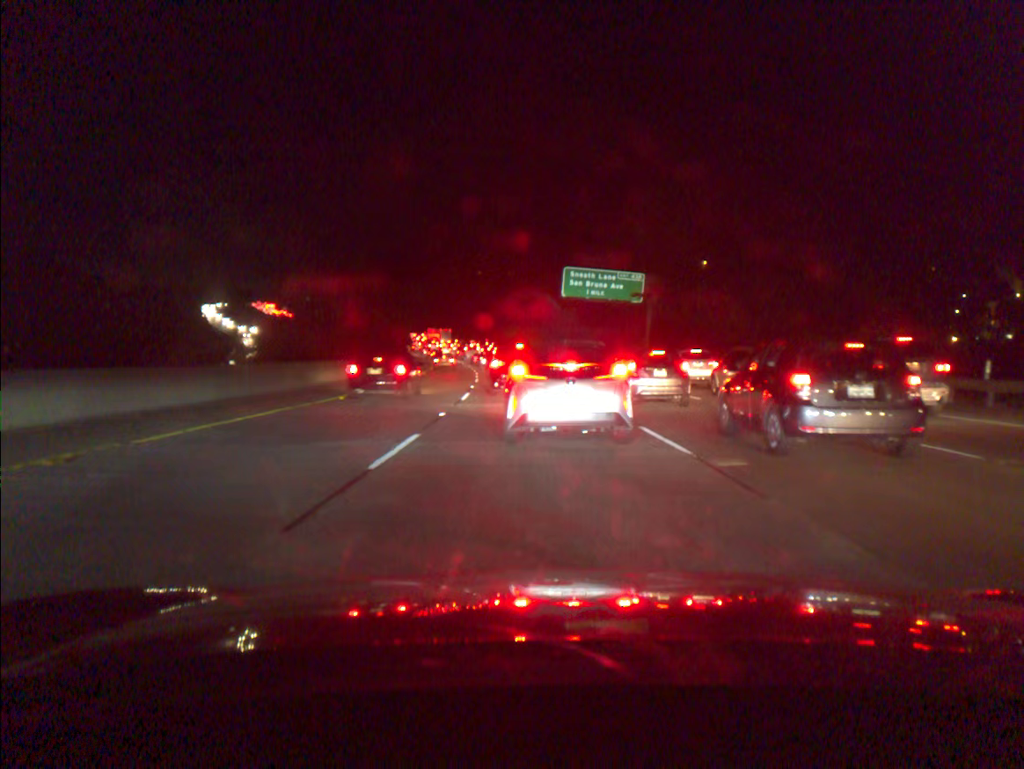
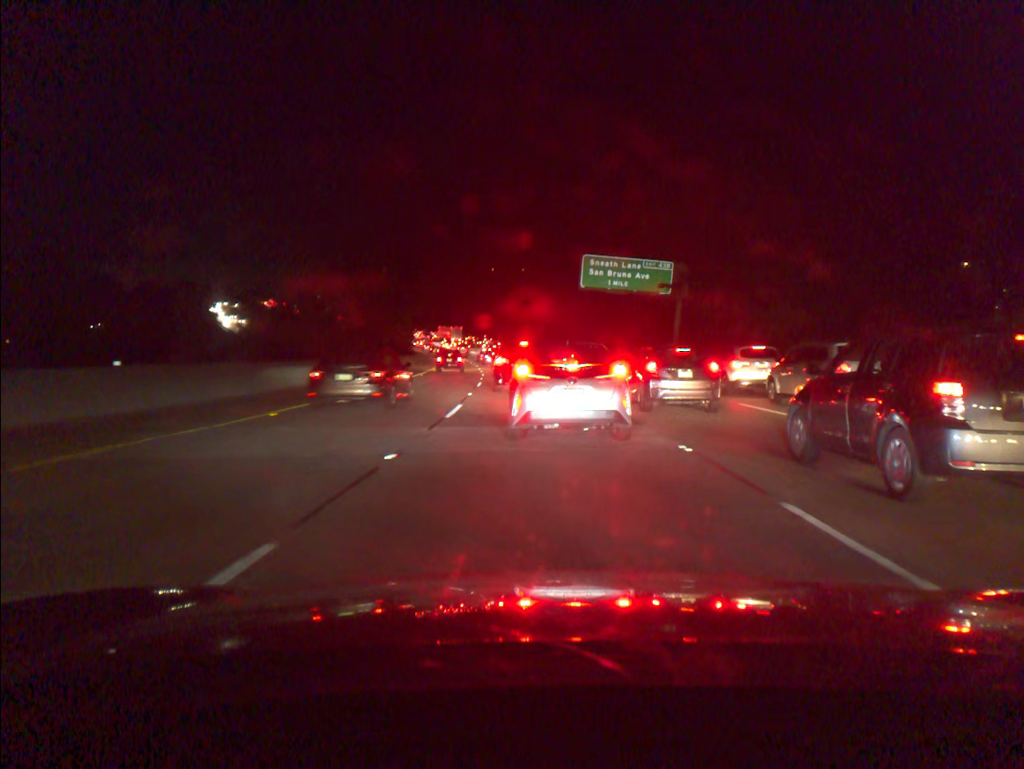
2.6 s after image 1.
(-0.1, +7.2) m; -1°
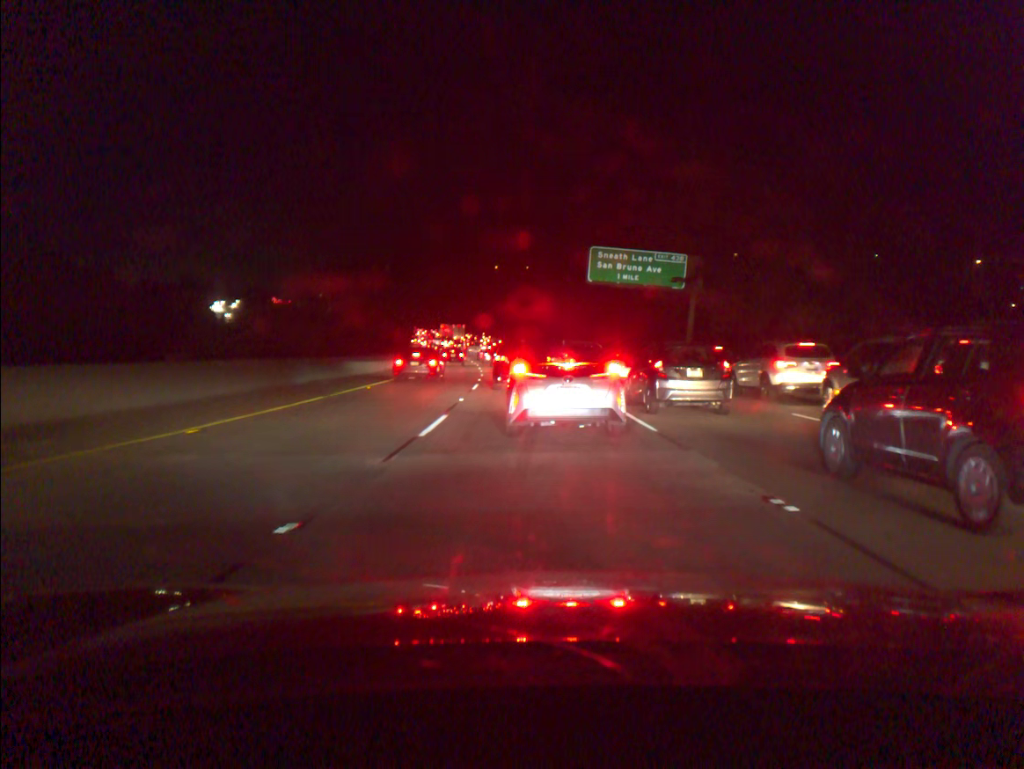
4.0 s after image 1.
(0.0, +4.0) m; 0°
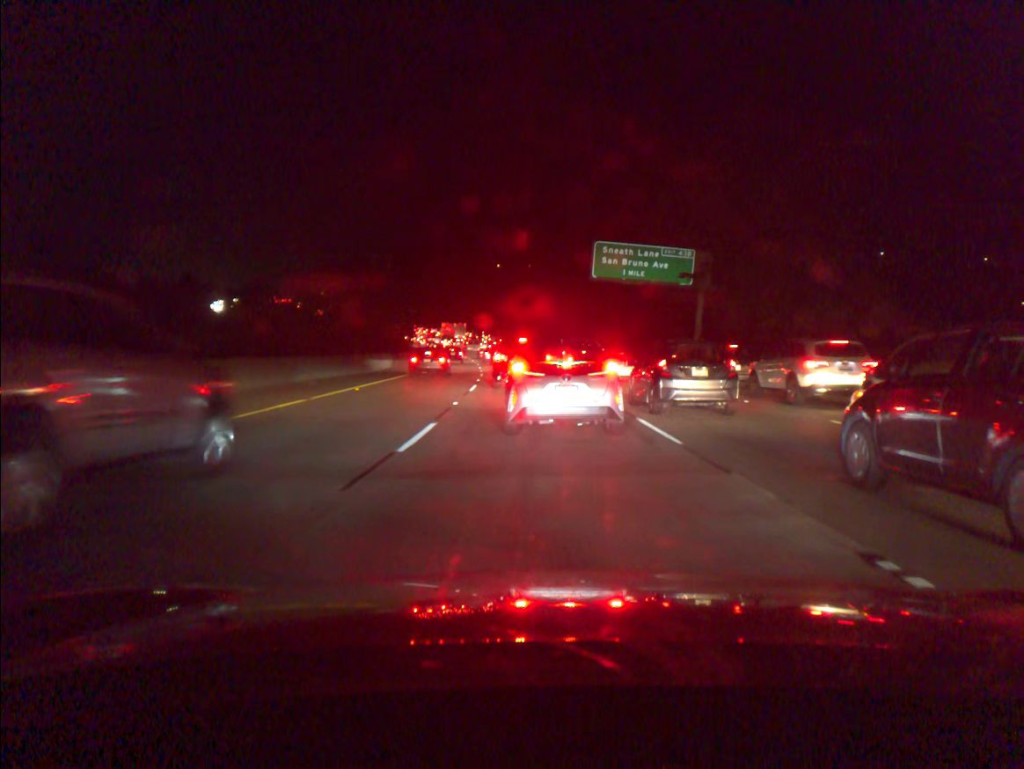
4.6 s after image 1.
(0.0, +2.0) m; 0°
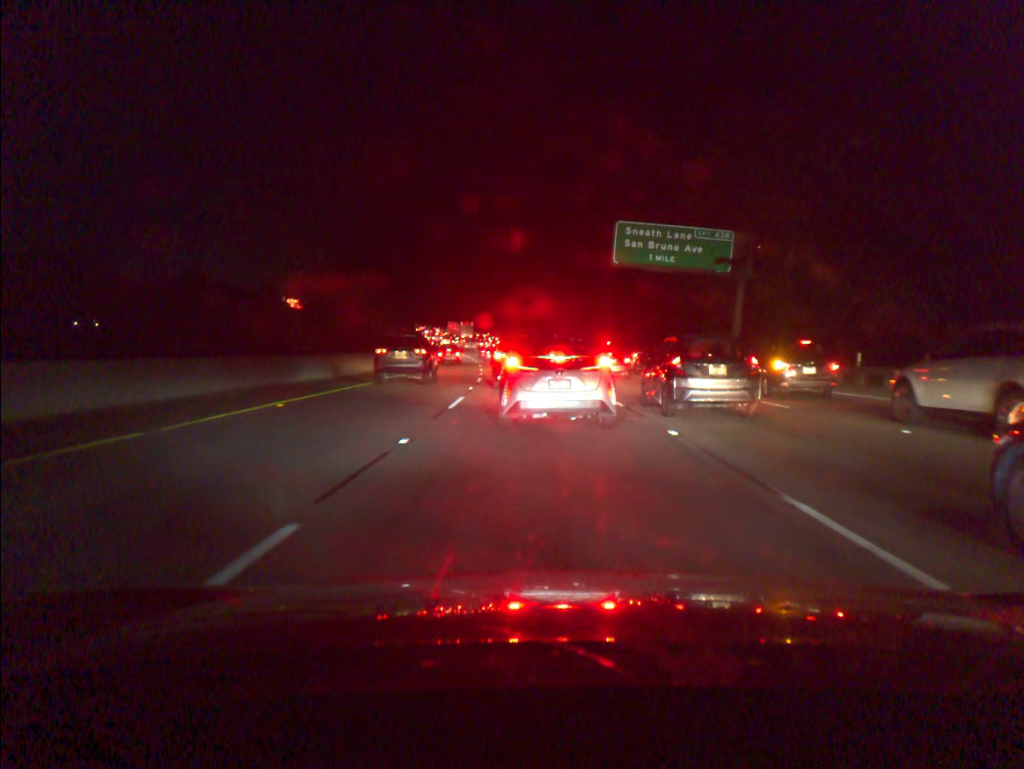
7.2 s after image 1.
(-0.1, +8.3) m; -1°
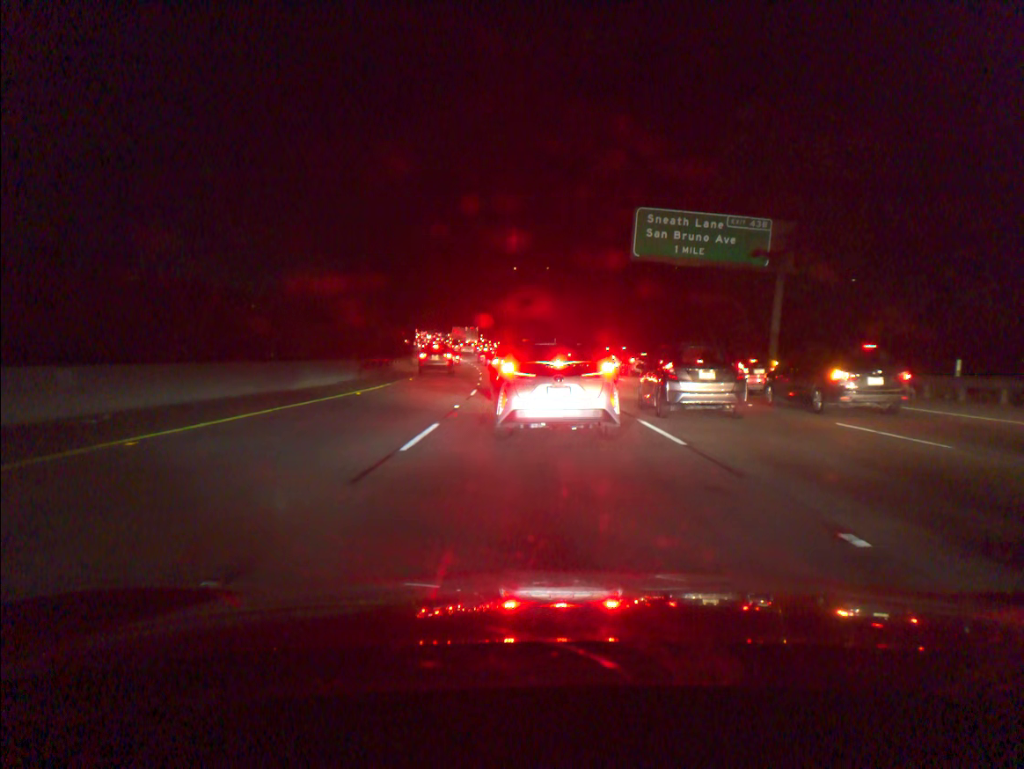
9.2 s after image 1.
(0.0, +6.4) m; 0°
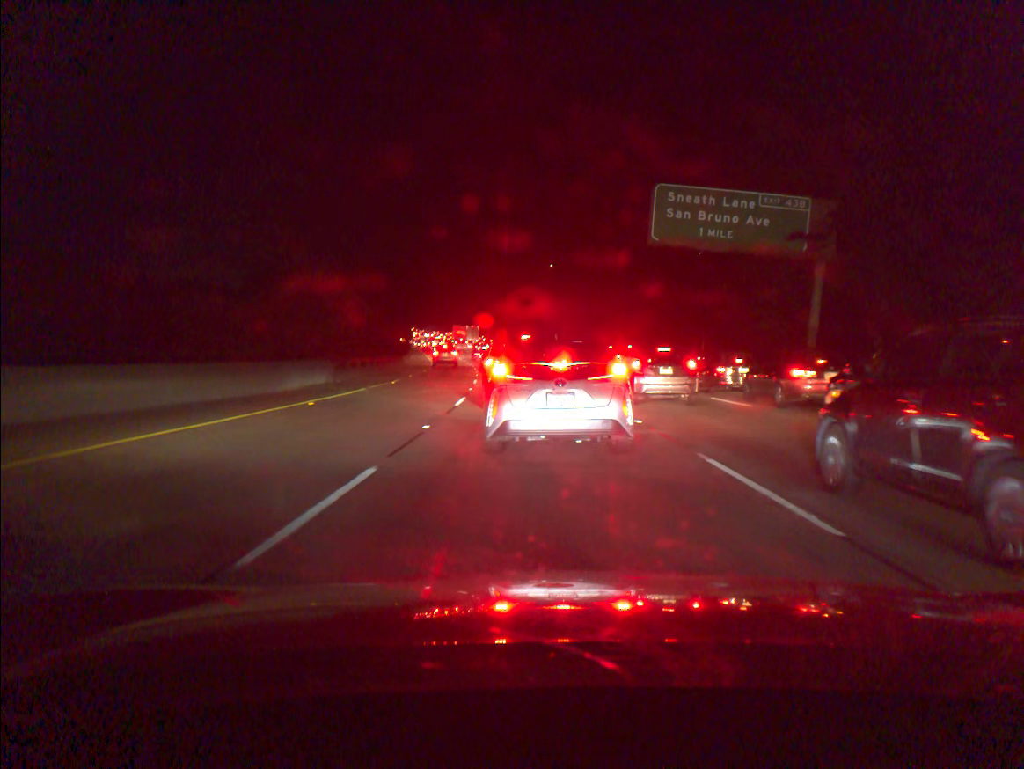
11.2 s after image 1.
(0.0, +5.5) m; 0°
